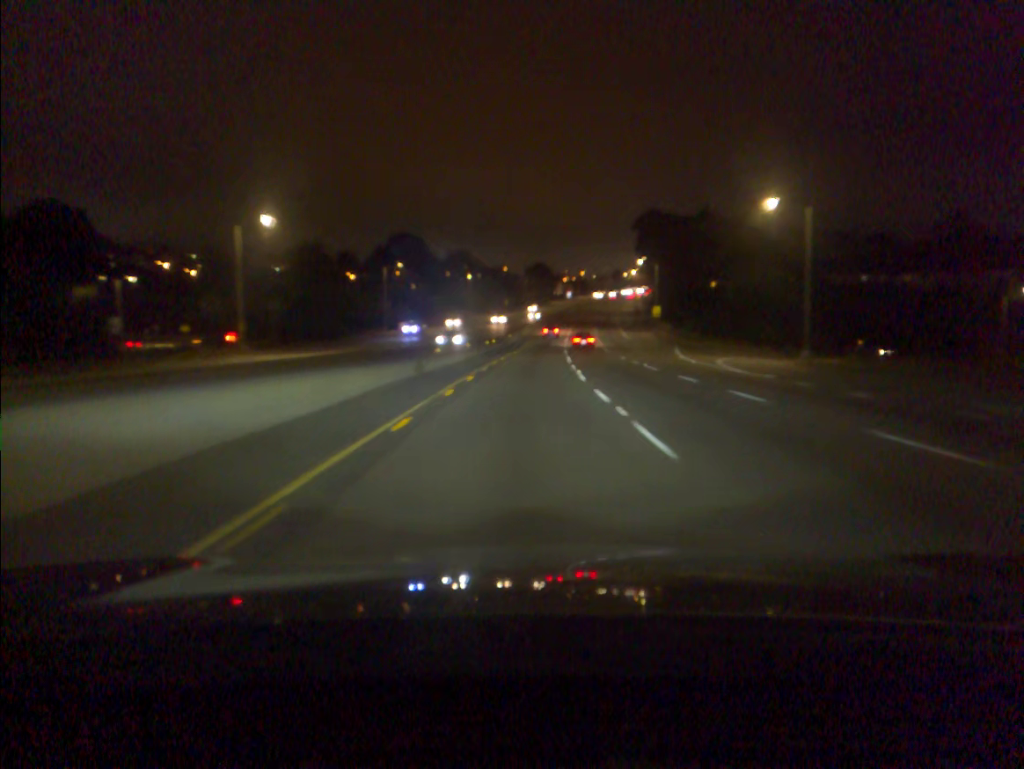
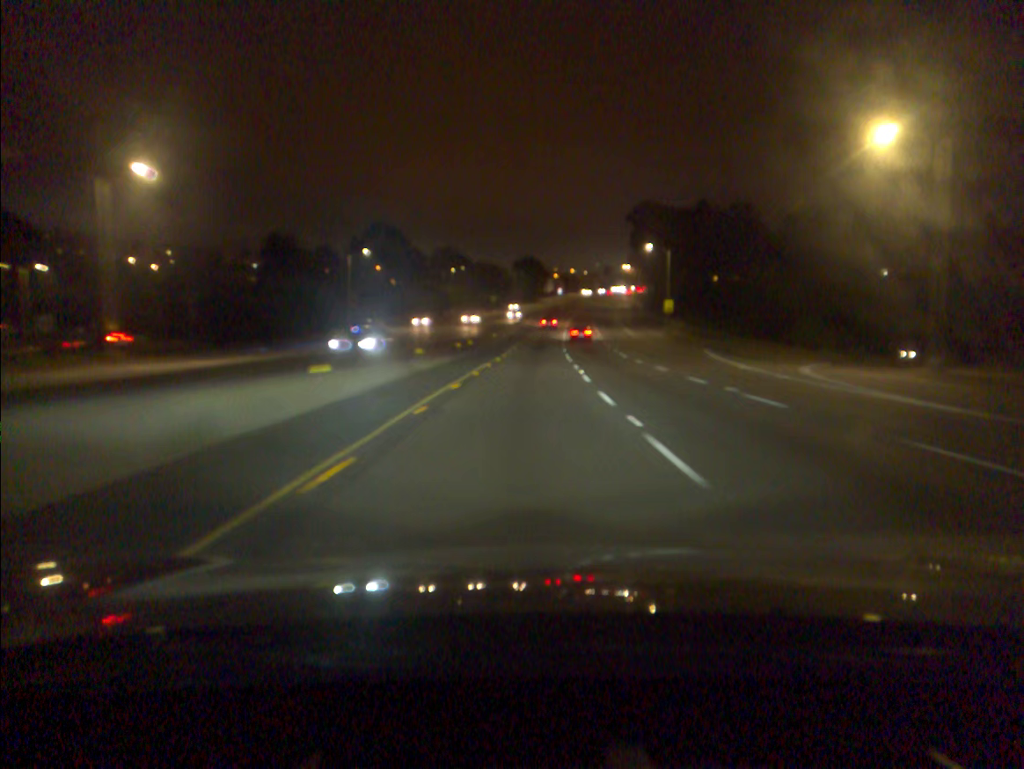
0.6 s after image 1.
(+0.1, +16.1) m; +1°
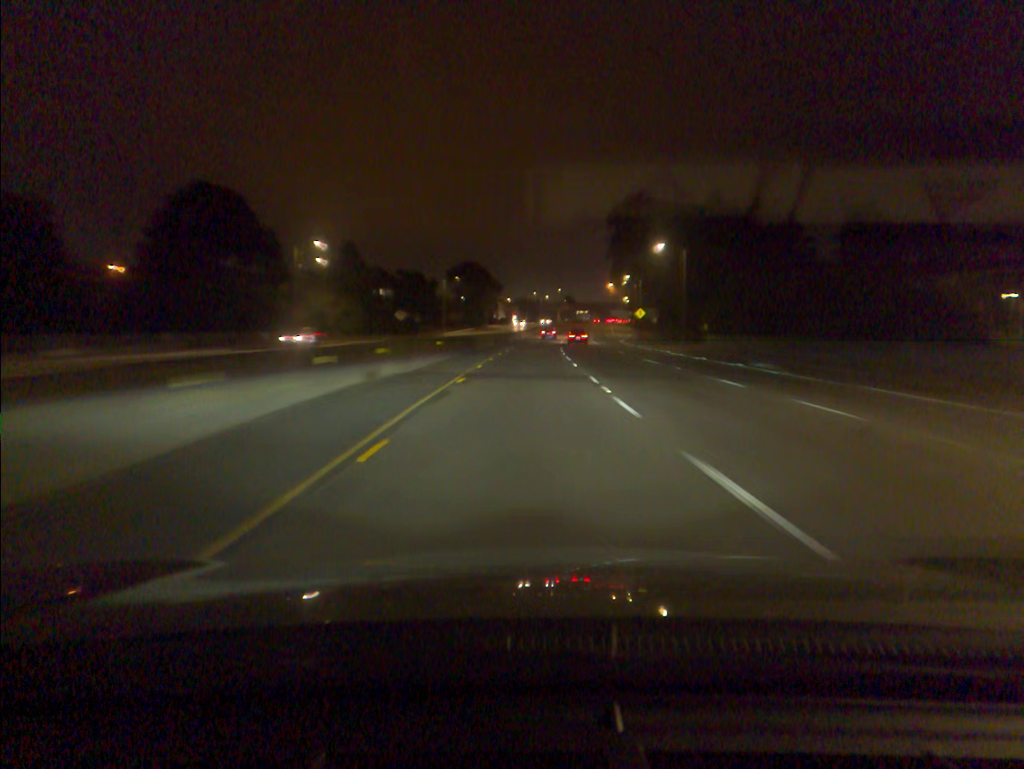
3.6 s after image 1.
(+2.5, +82.9) m; +4°
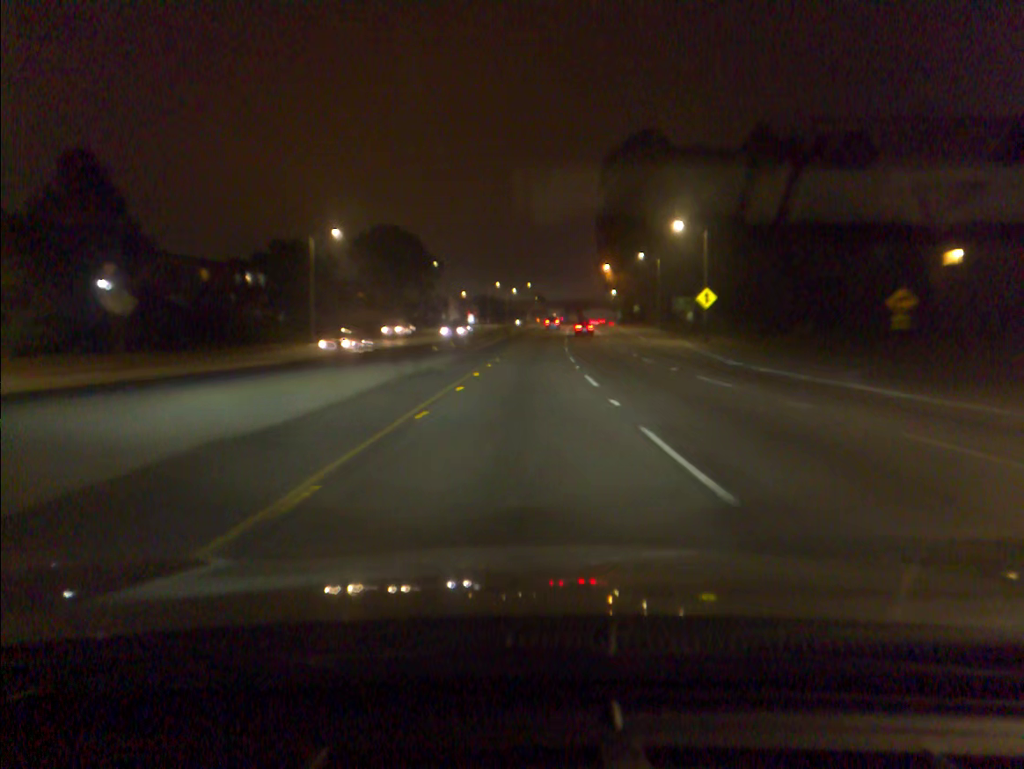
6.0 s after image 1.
(+1.7, +68.0) m; +2°
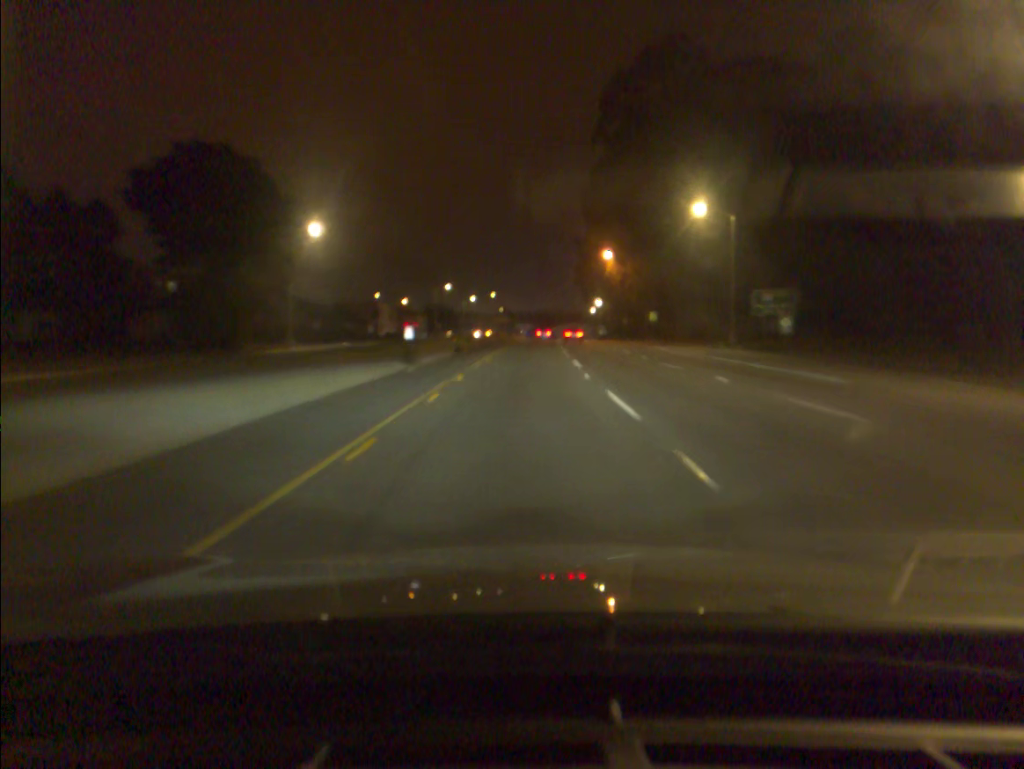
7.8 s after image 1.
(+1.1, +51.6) m; +3°
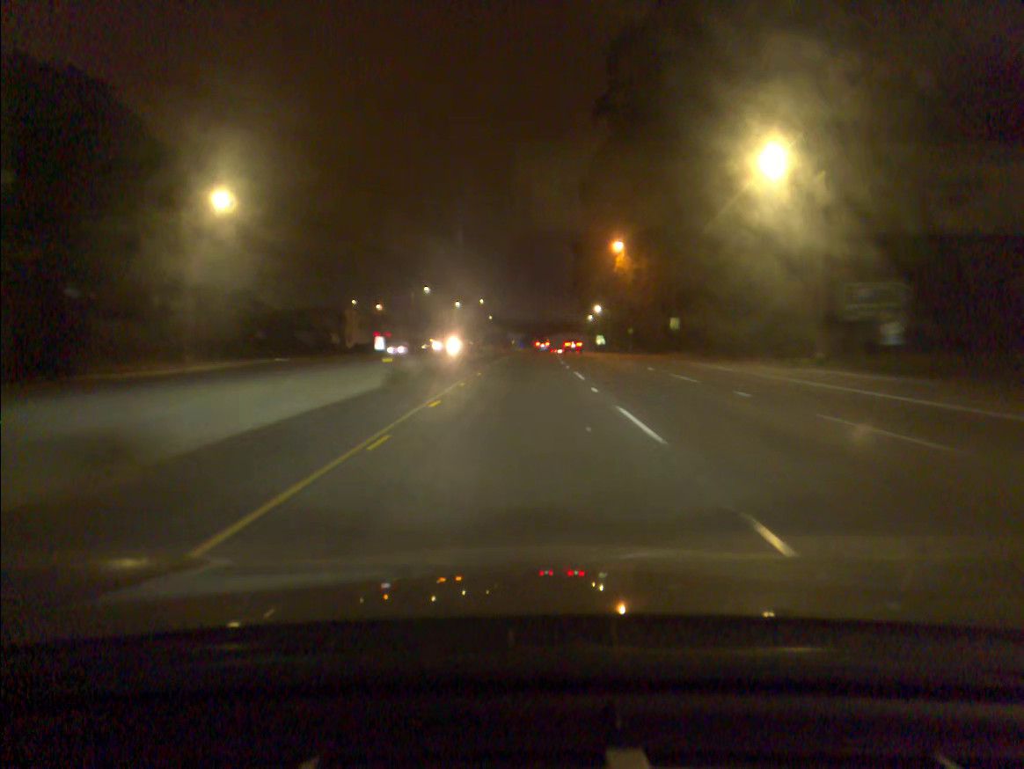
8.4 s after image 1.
(+0.1, +17.3) m; +1°
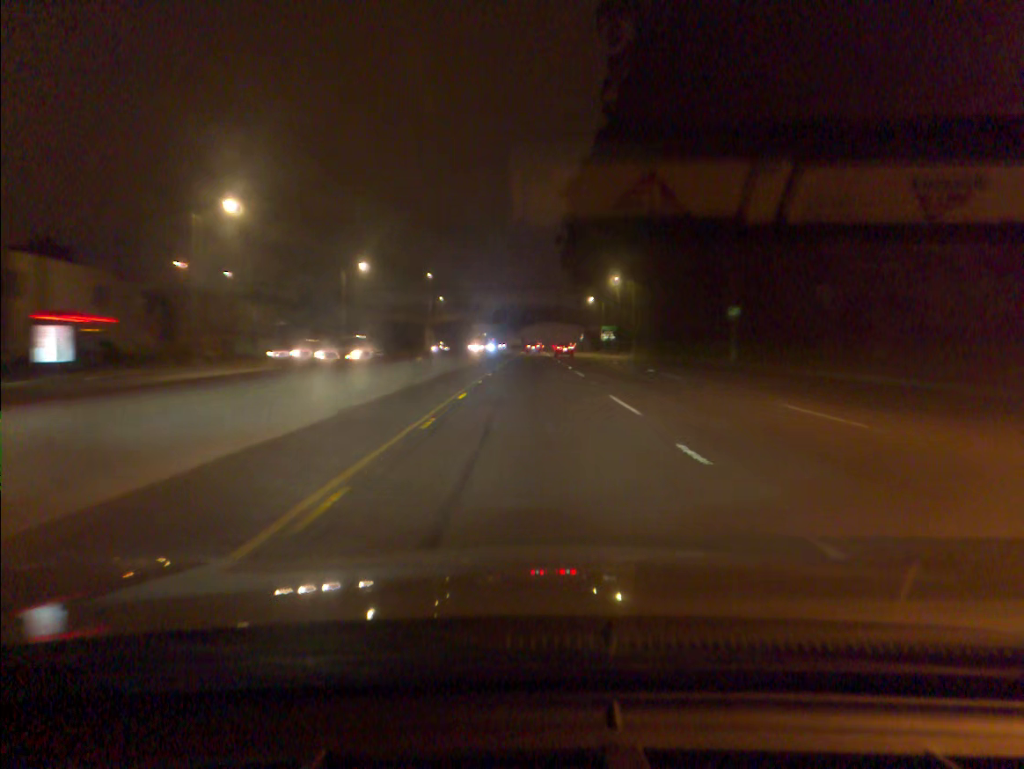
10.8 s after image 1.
(+1.2, +69.9) m; +2°
